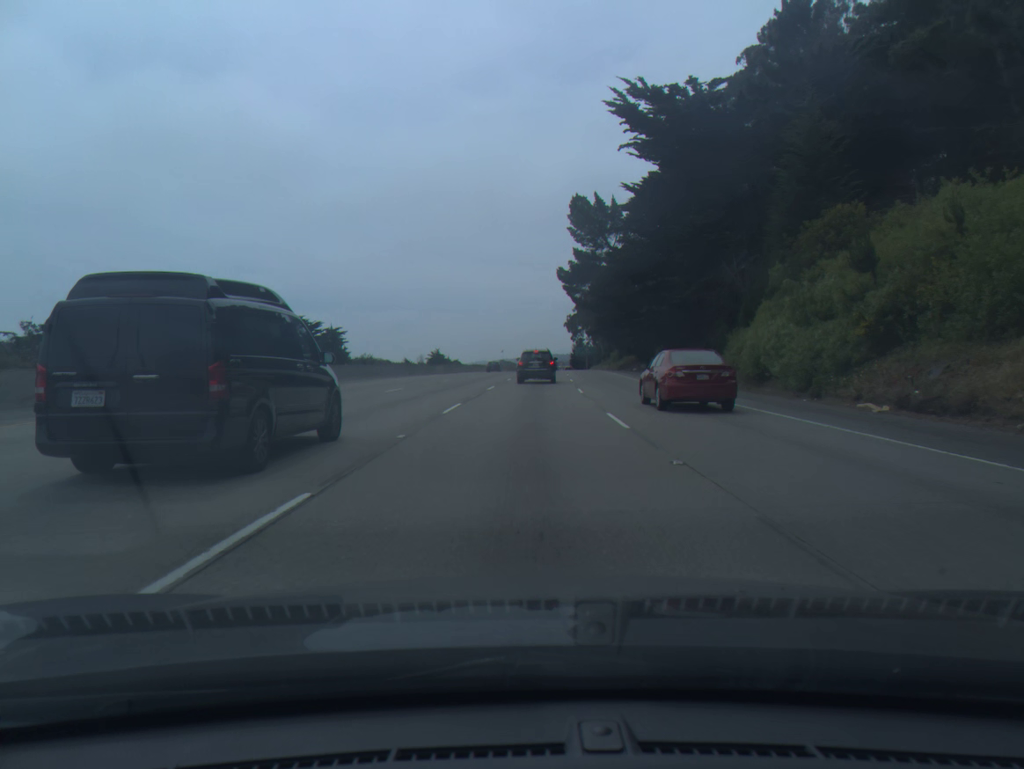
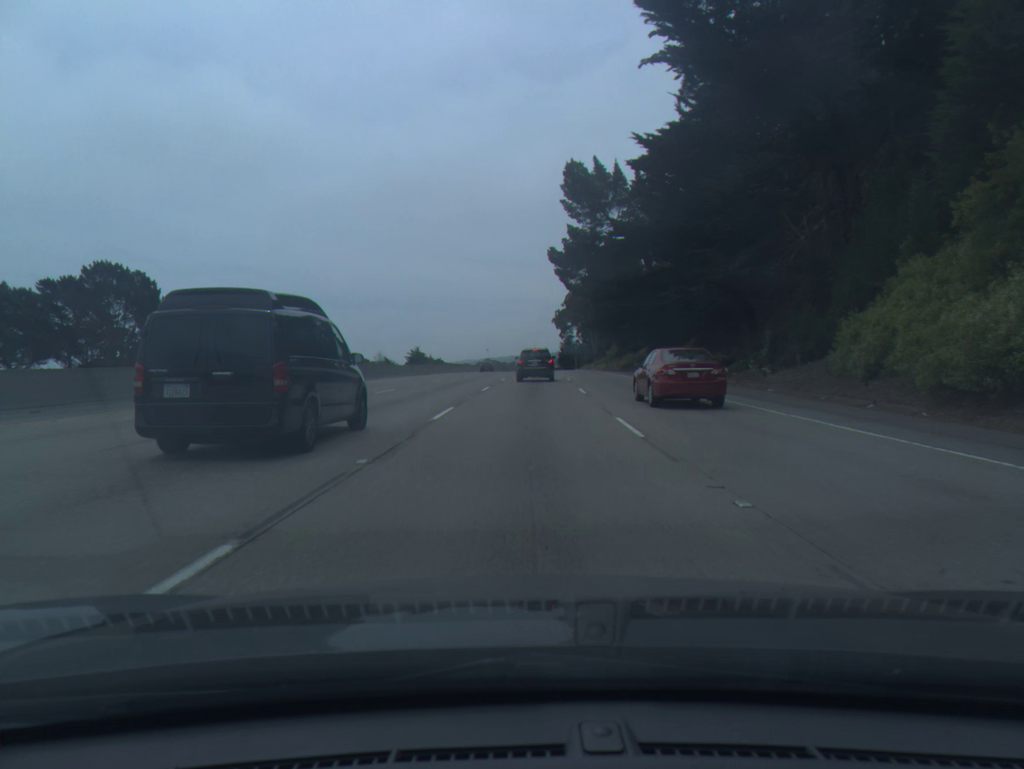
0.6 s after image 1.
(+0.1, +16.2) m; +1°
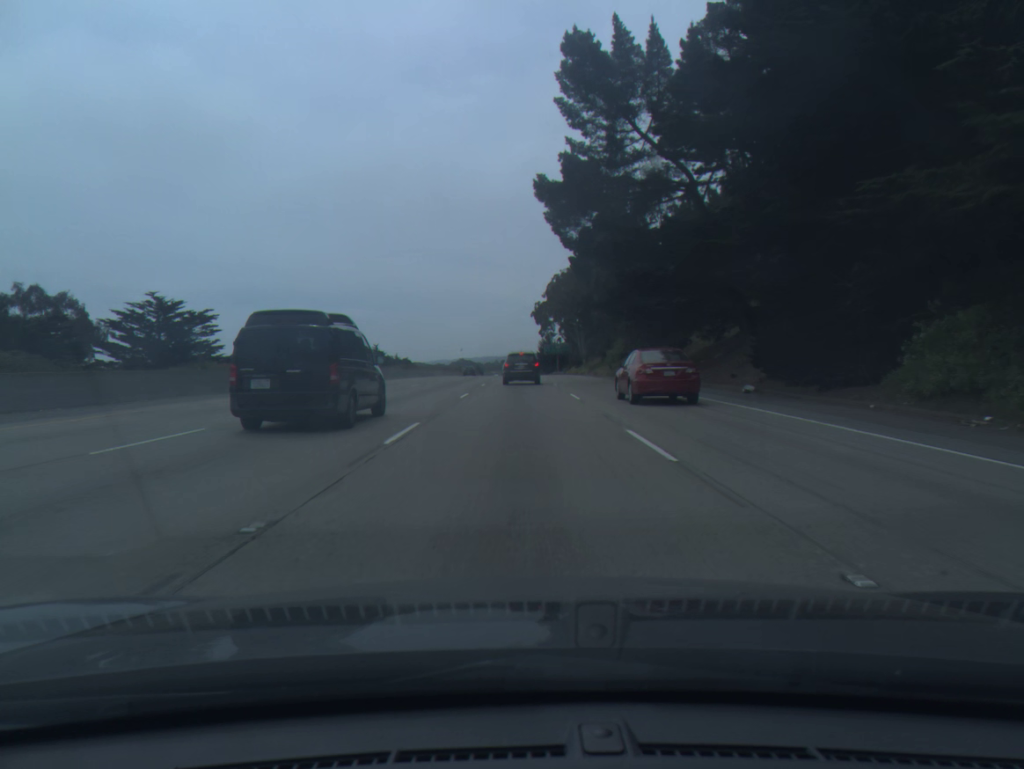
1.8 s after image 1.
(+0.5, +32.3) m; +2°
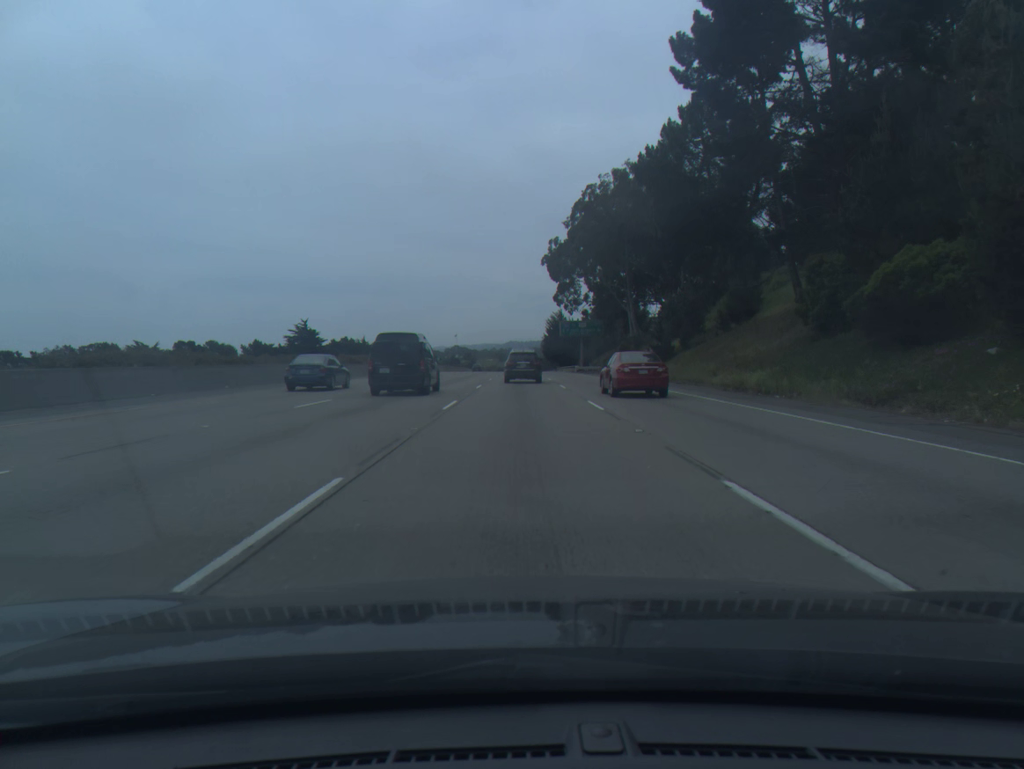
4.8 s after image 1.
(0.0, +78.6) m; 0°
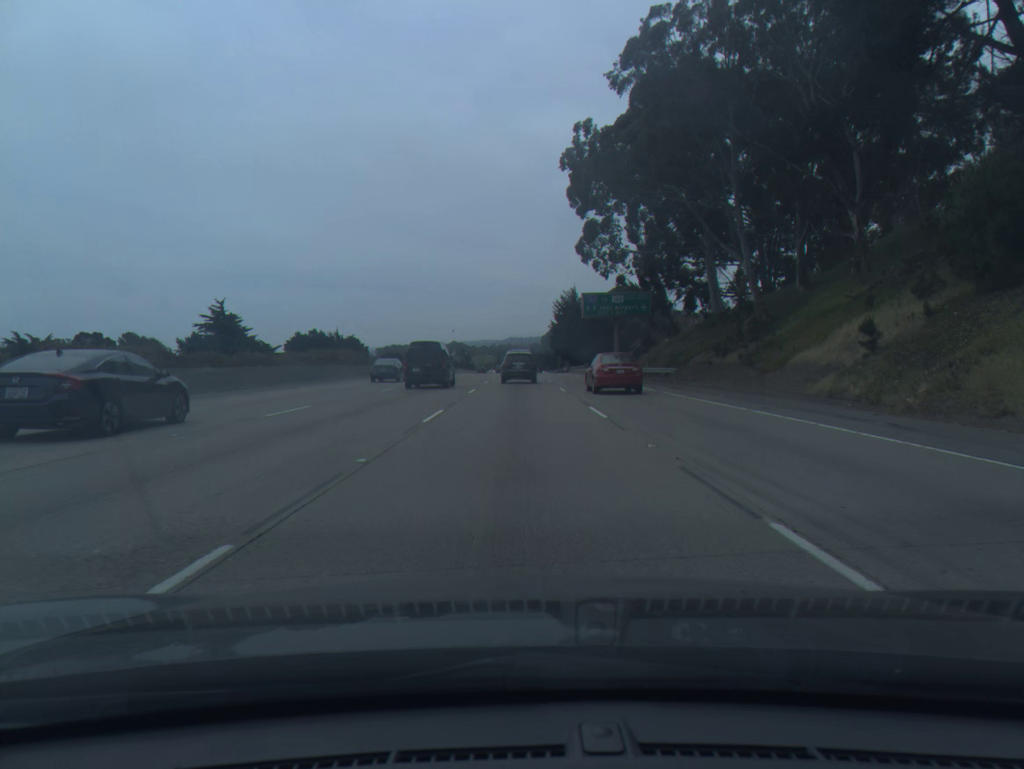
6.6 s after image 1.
(0.0, +45.7) m; 0°
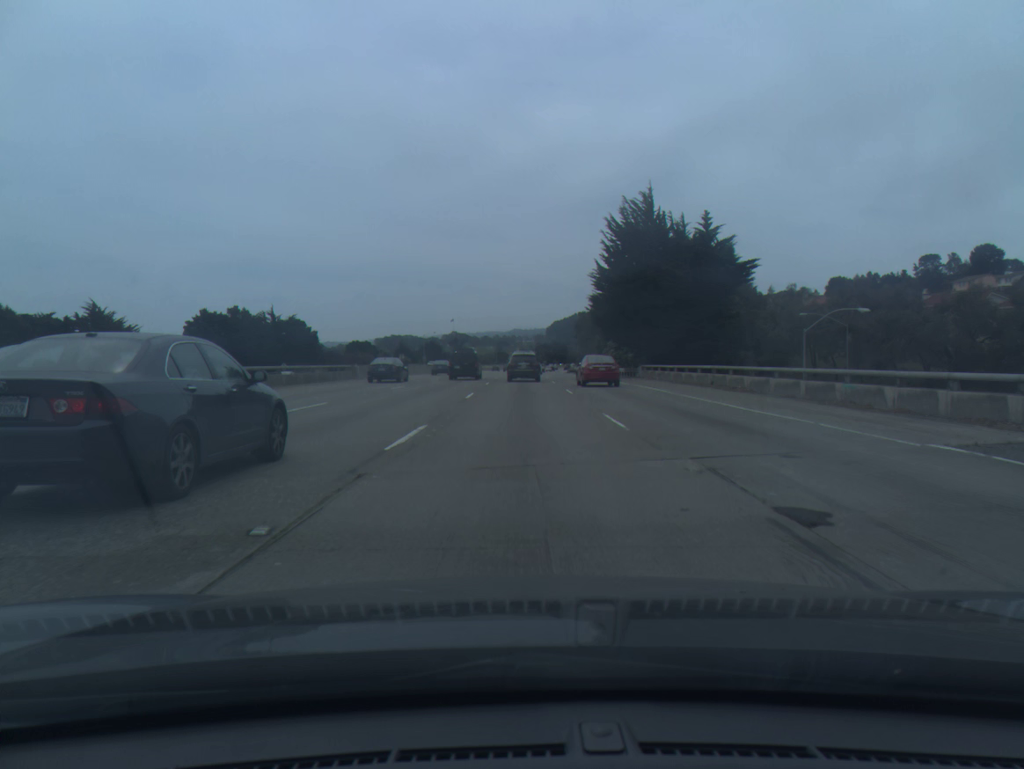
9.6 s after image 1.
(-0.2, +75.8) m; 0°
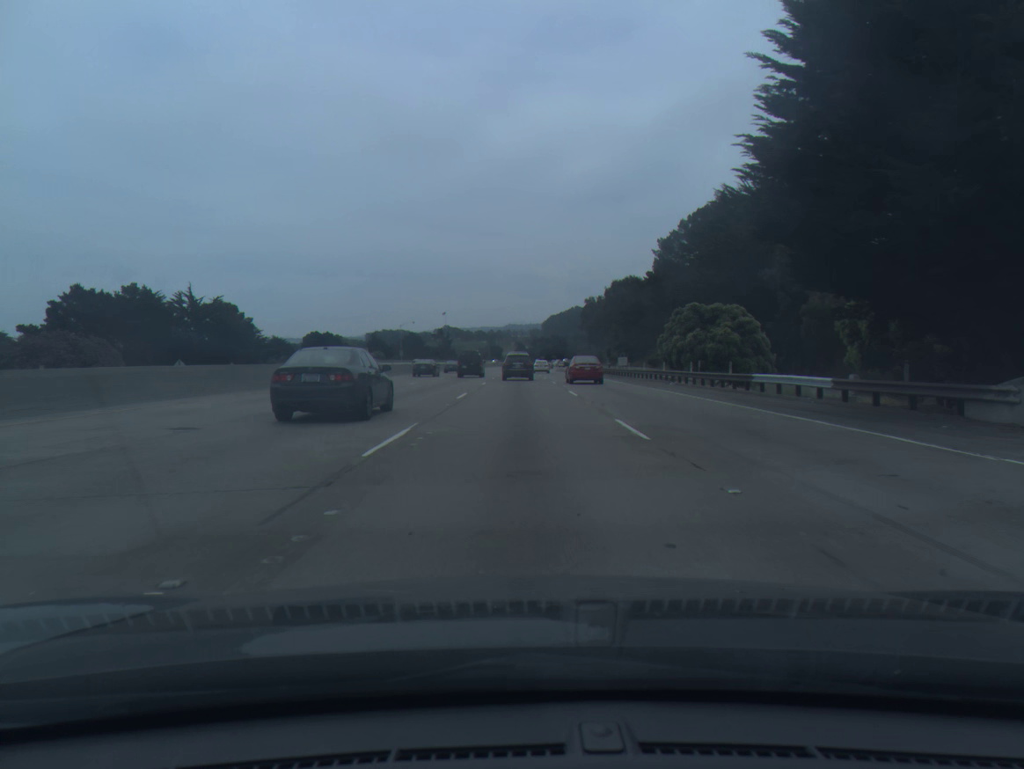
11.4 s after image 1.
(+0.1, +45.4) m; 0°
